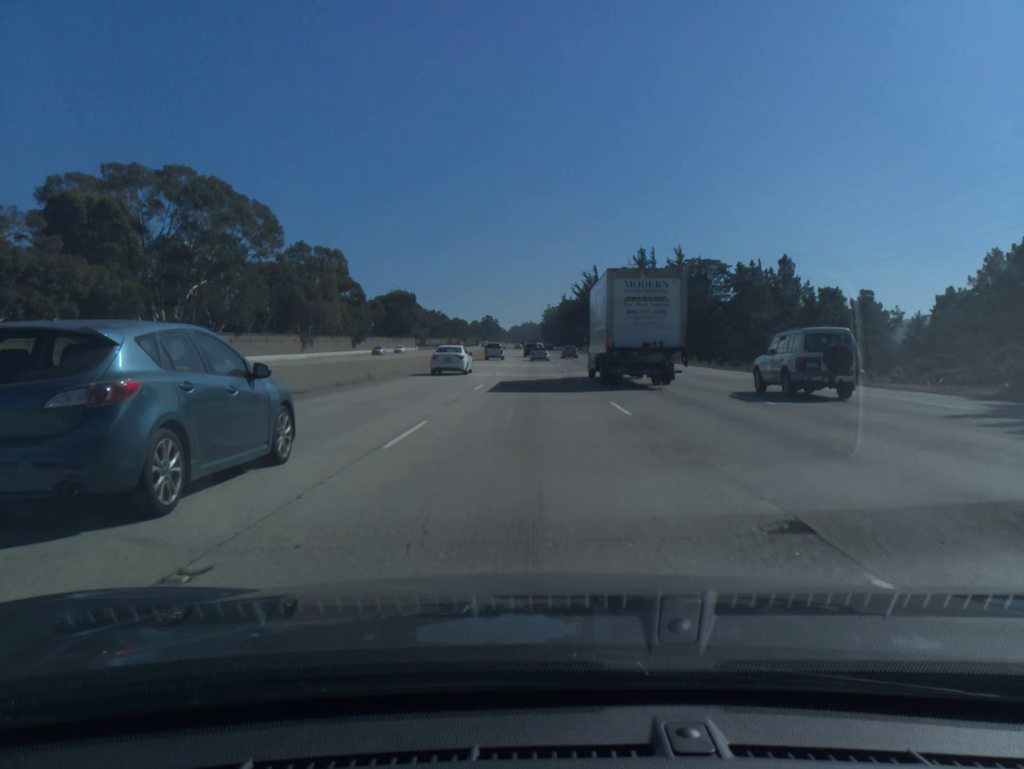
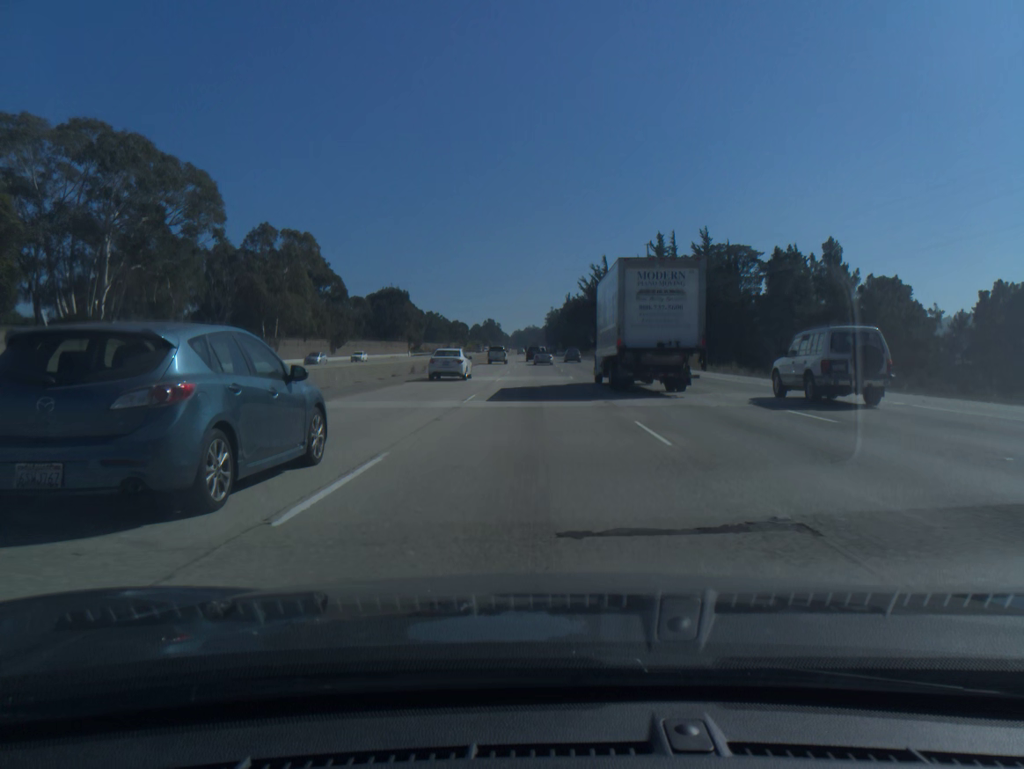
(0.0, +18.8) m; 0°
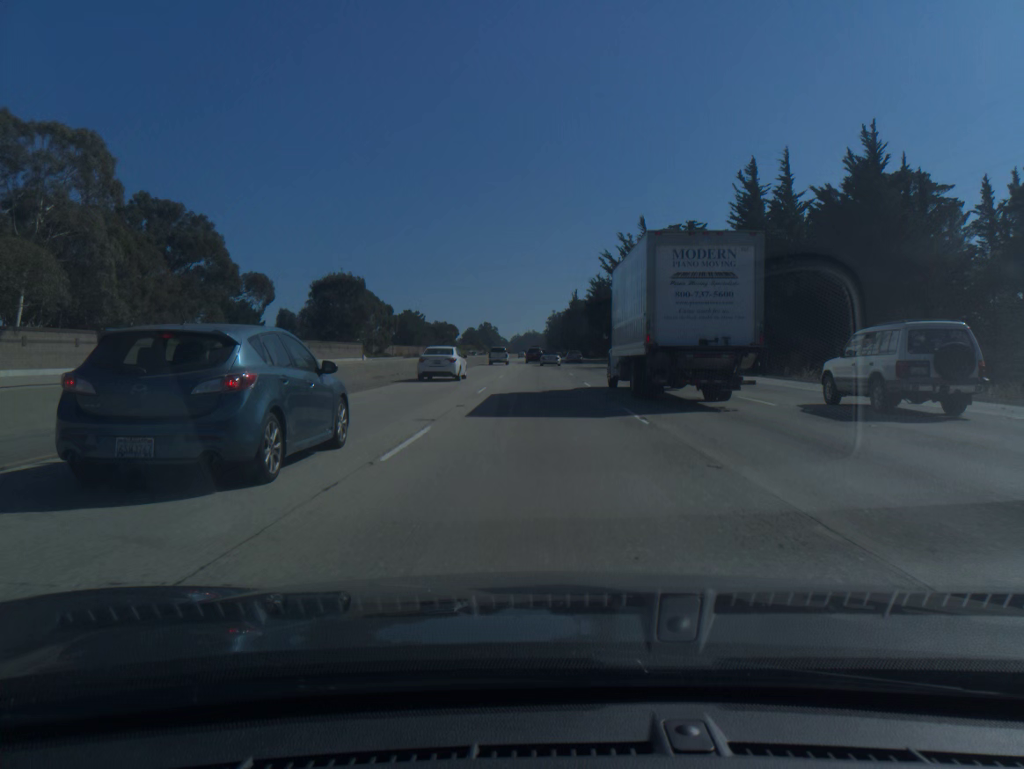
(-0.1, +55.5) m; 0°
